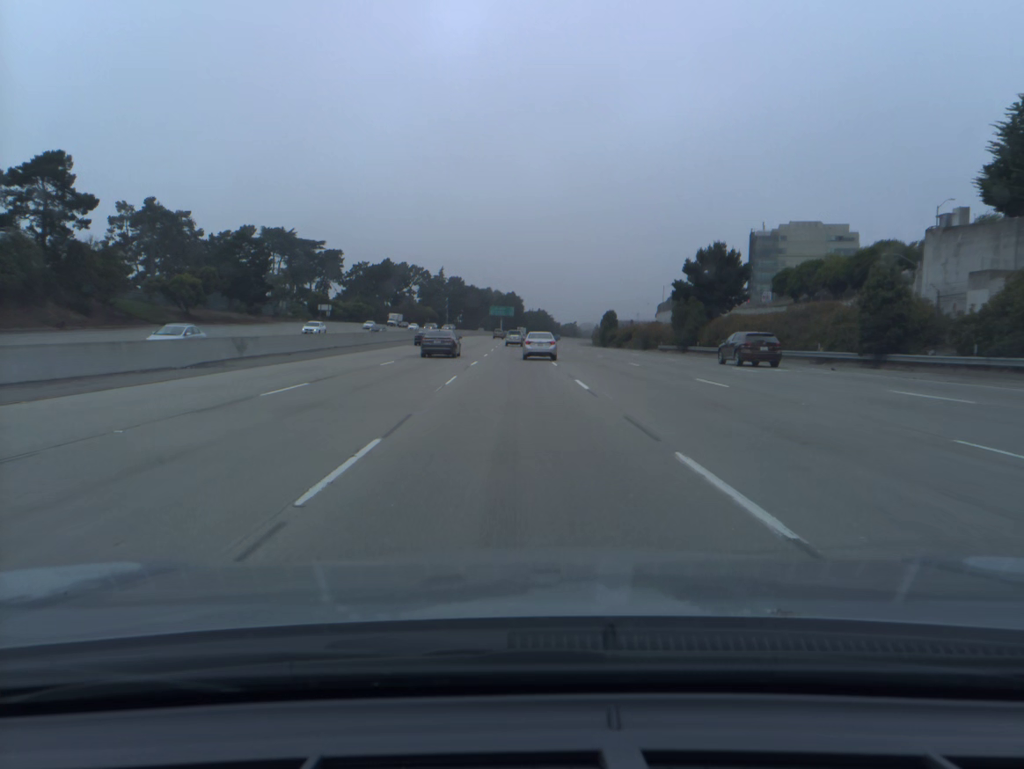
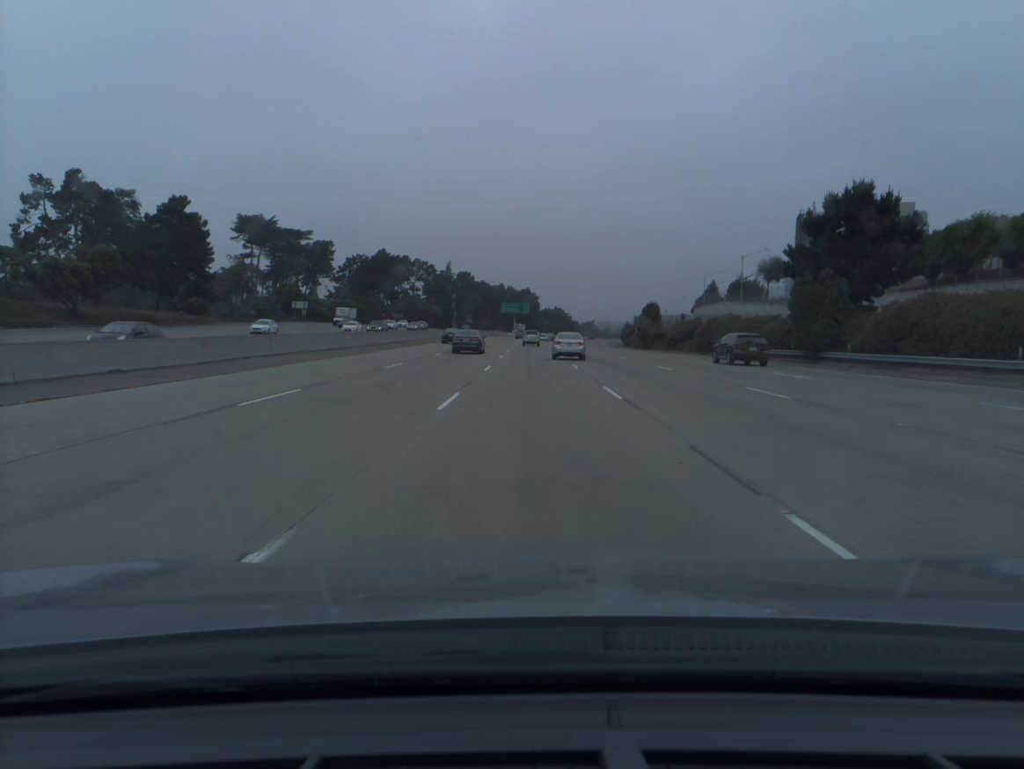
(-0.3, +32.1) m; -1°
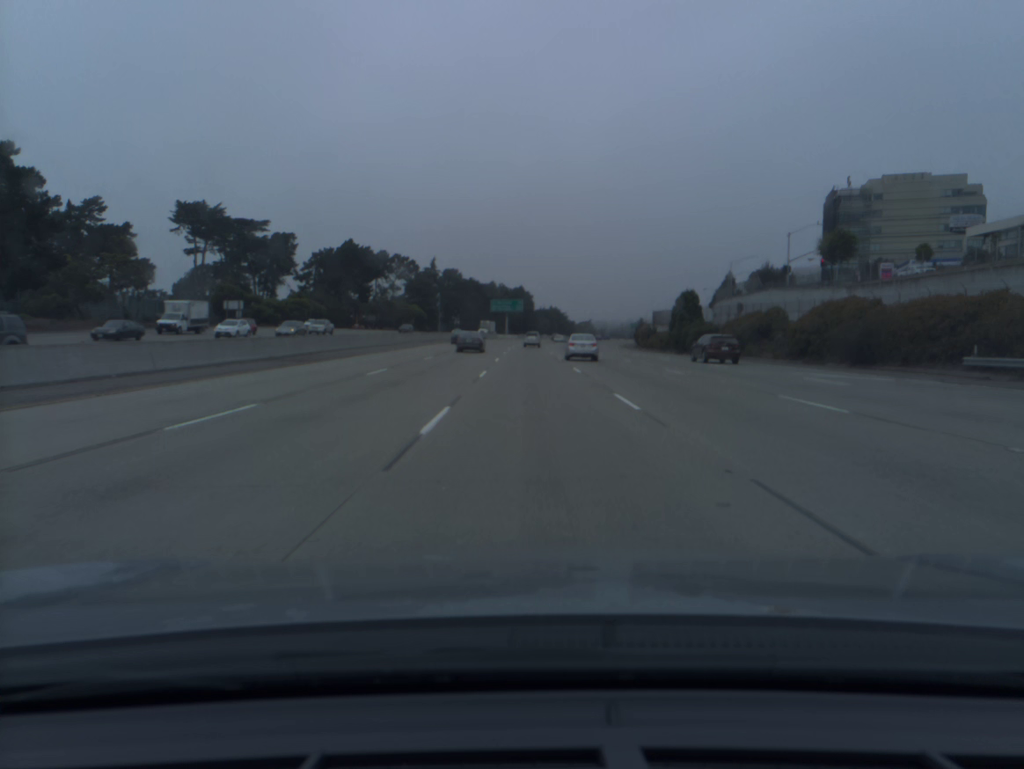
(+0.2, +31.8) m; +1°
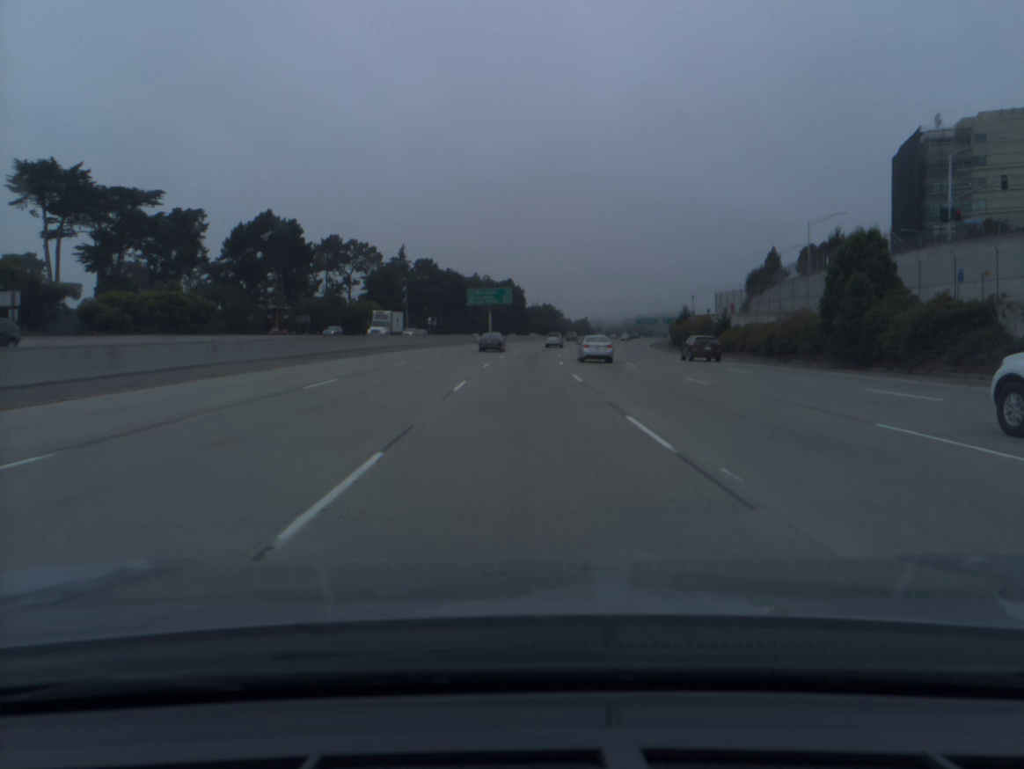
(+0.3, +48.3) m; +1°
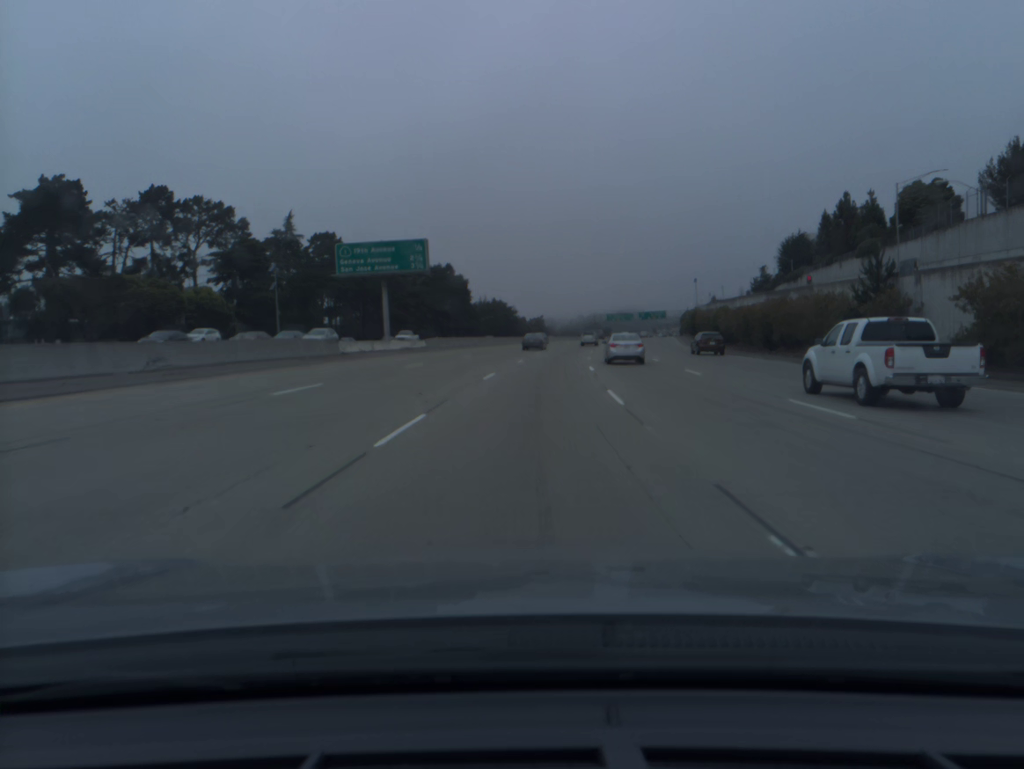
(+1.4, +66.6) m; +3°
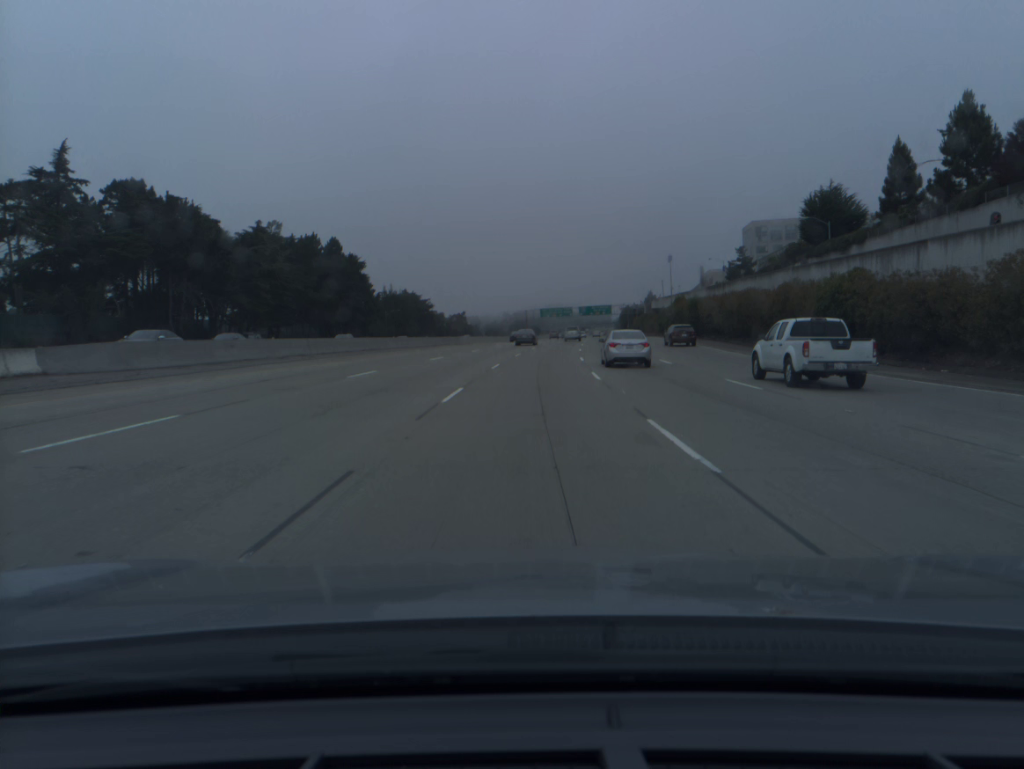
(+2.4, +51.3) m; +5°
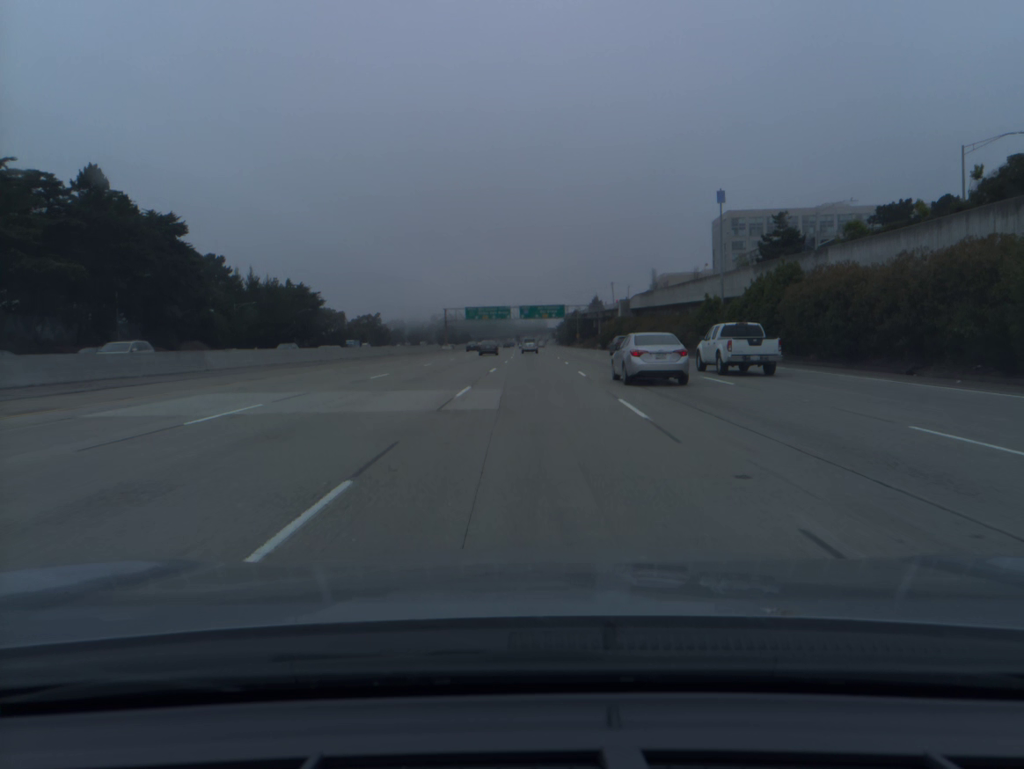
(+3.3, +68.4) m; +5°
